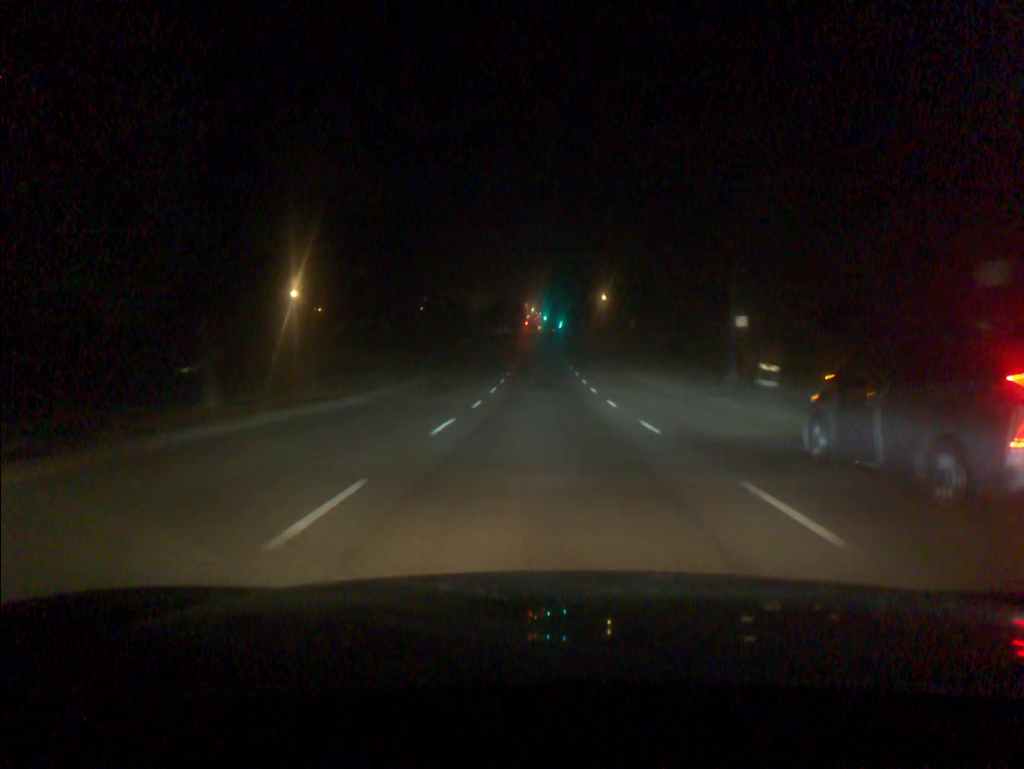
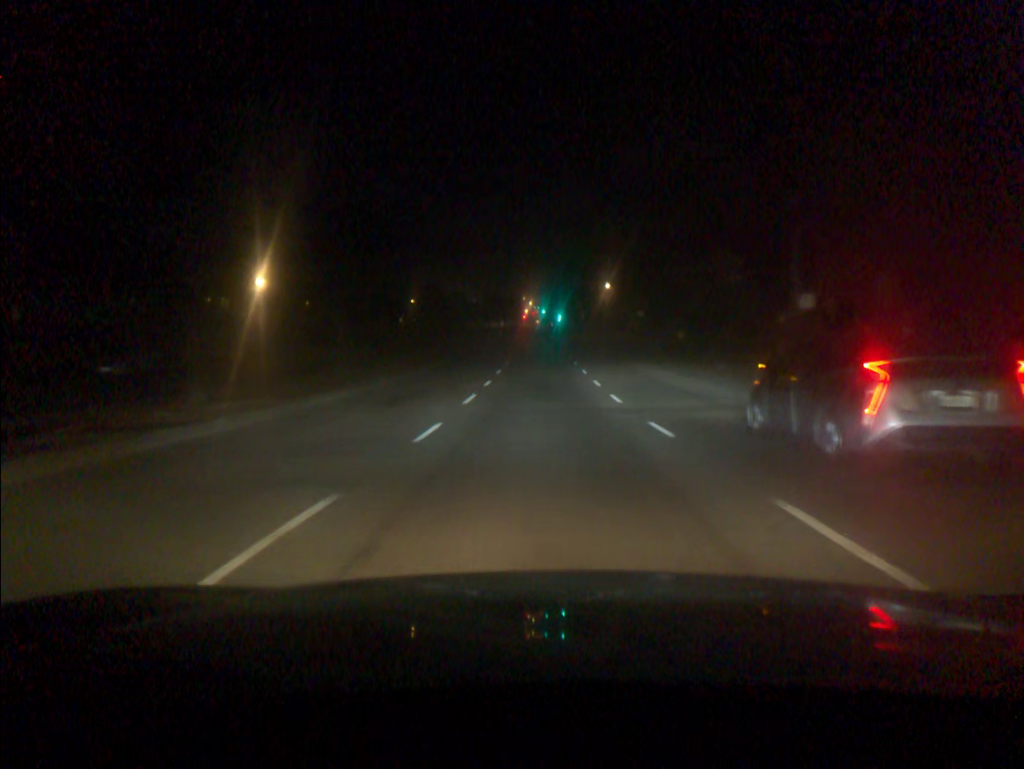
(0.0, +8.7) m; 0°
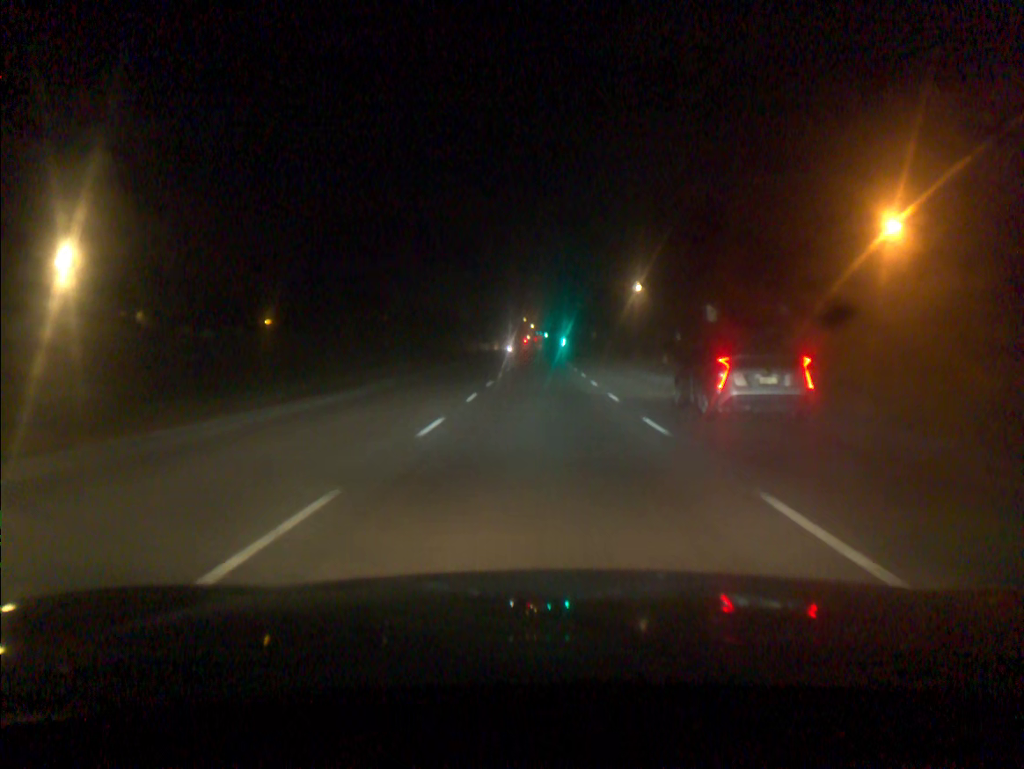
(0.0, +27.7) m; 0°
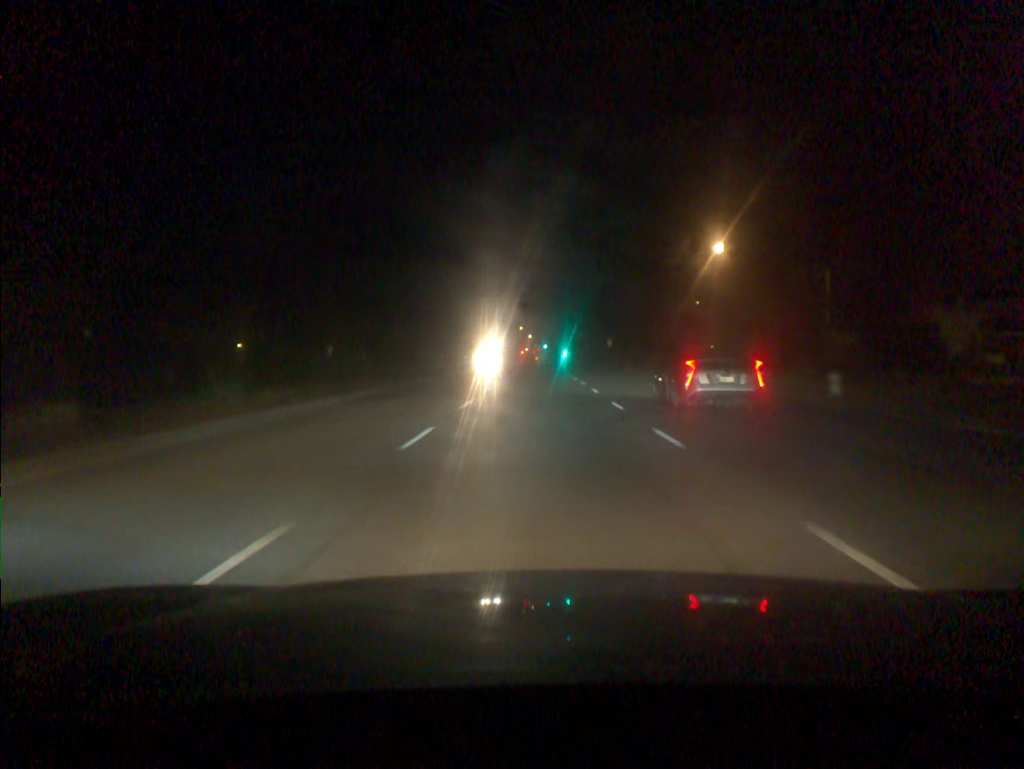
(0.0, +30.5) m; 0°
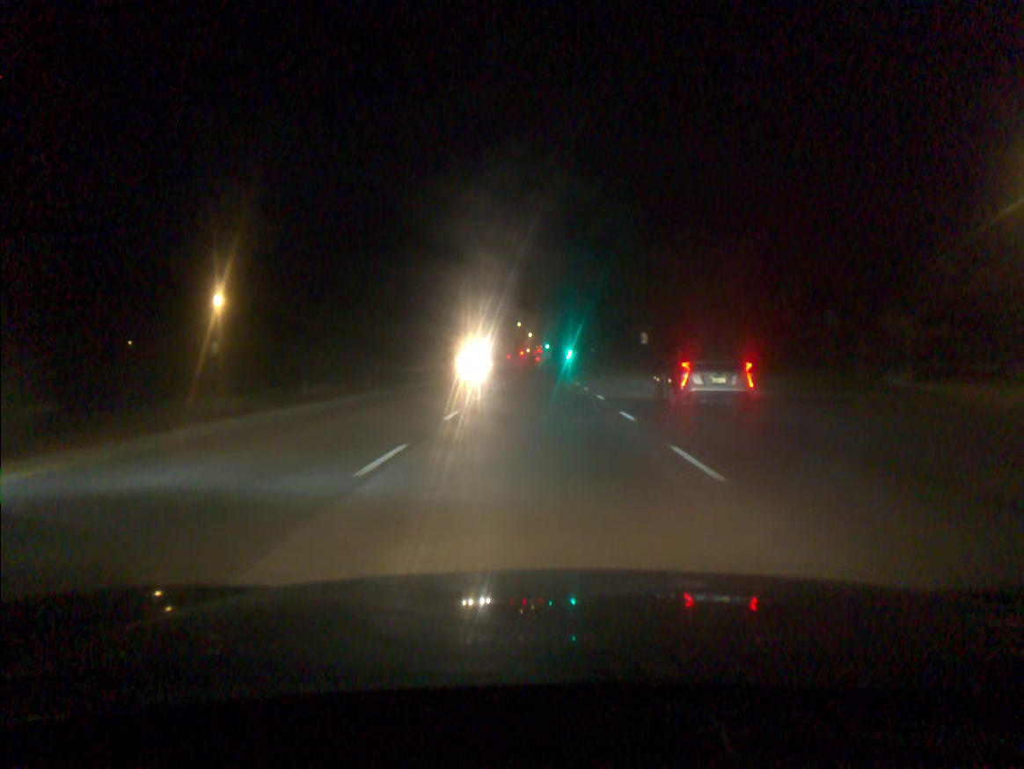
(+0.1, +31.7) m; 0°
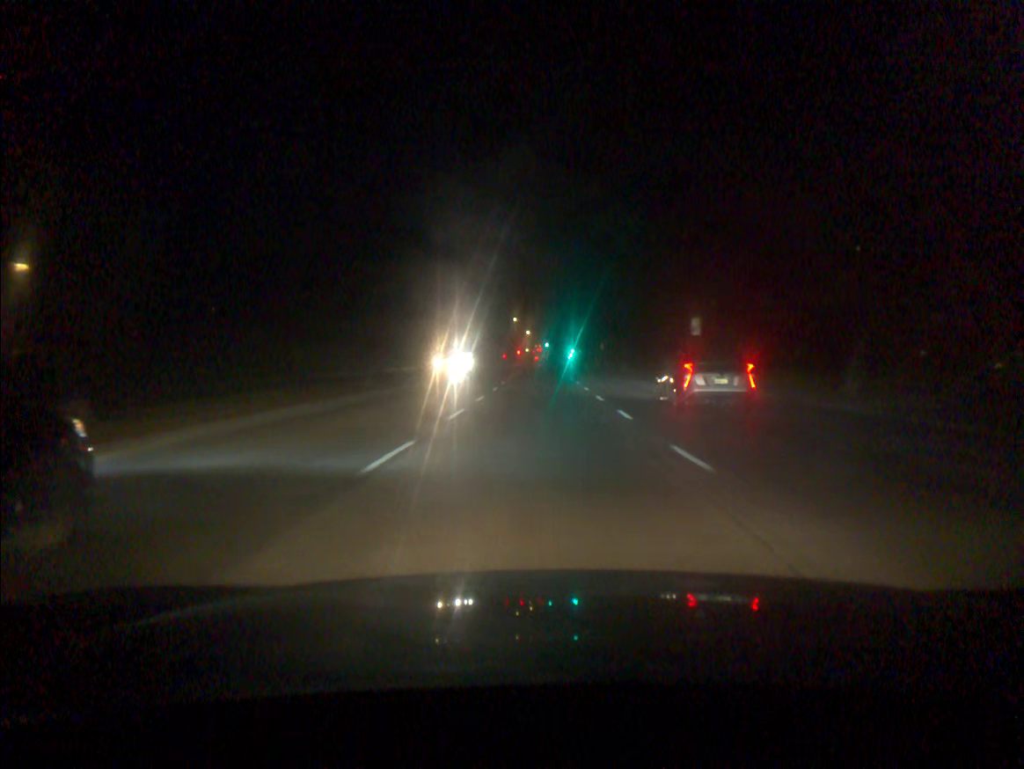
(0.0, +21.6) m; 0°
